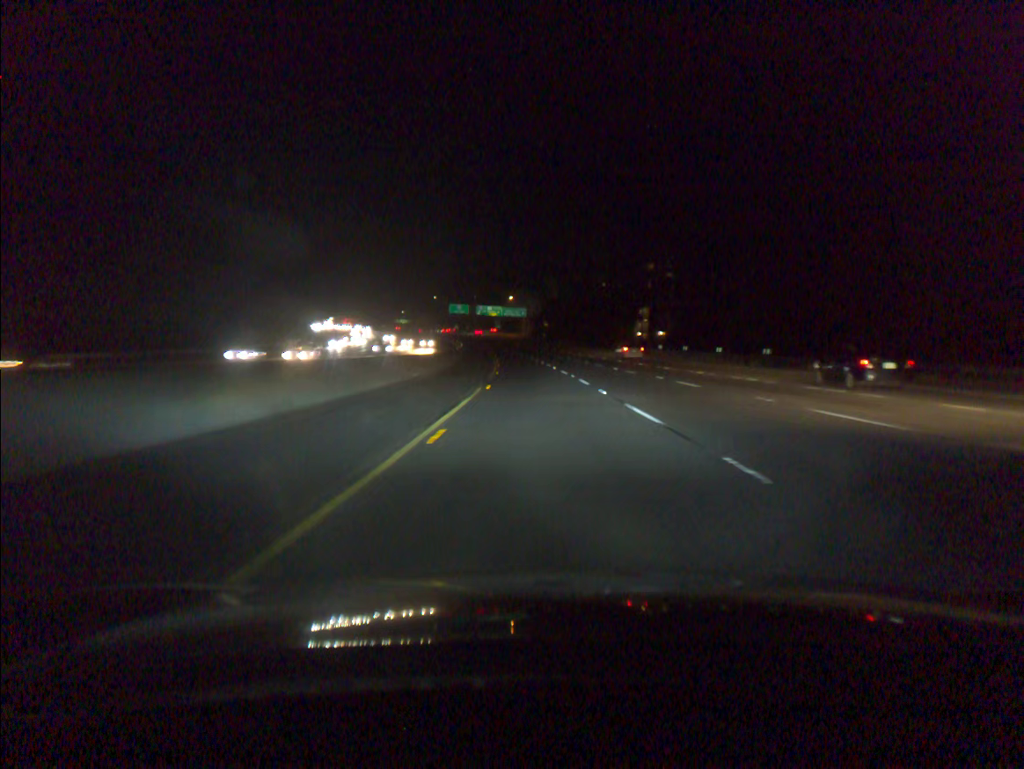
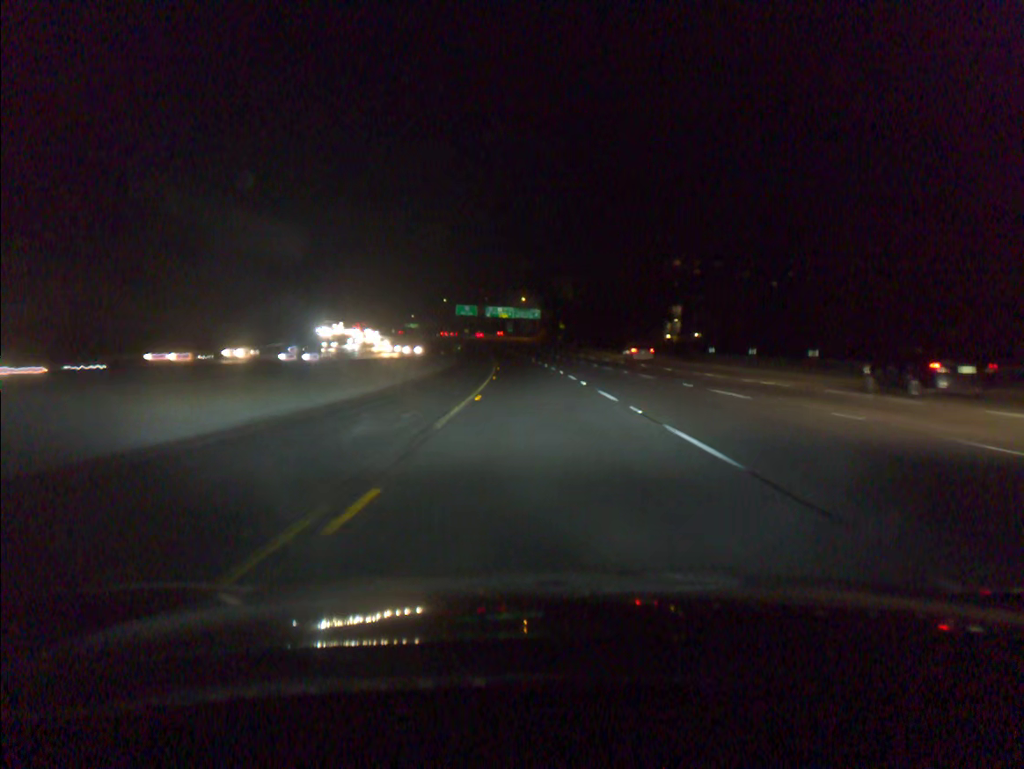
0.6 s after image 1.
(-0.2, +19.6) m; -1°
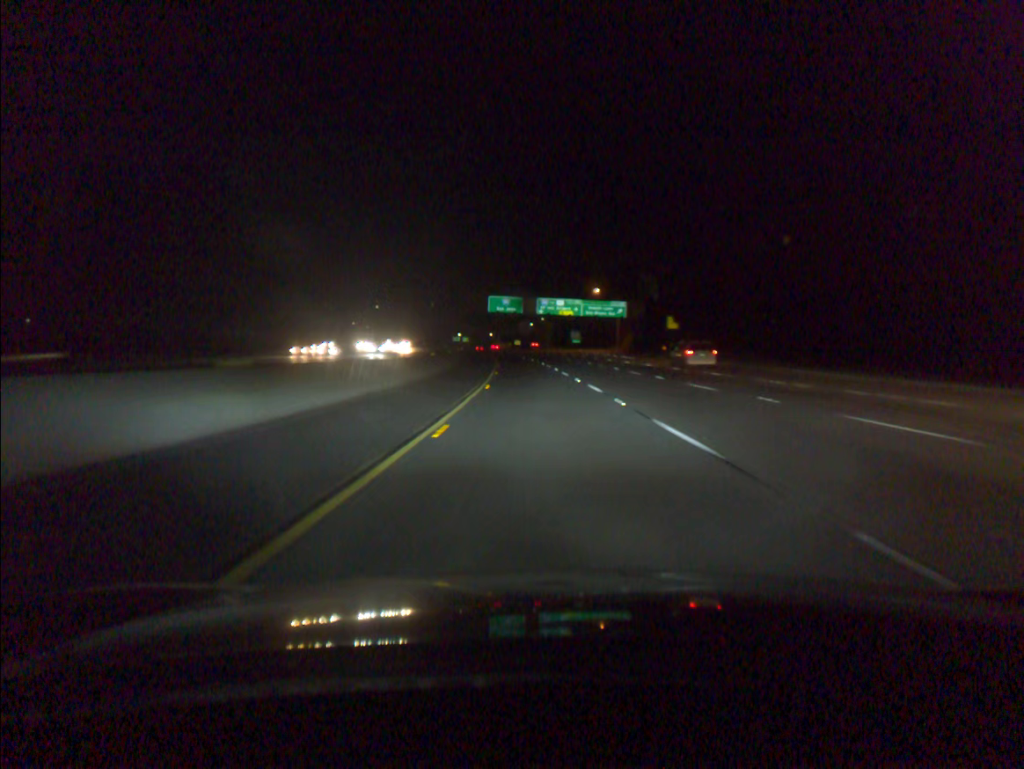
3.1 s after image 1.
(-3.3, +81.5) m; -5°
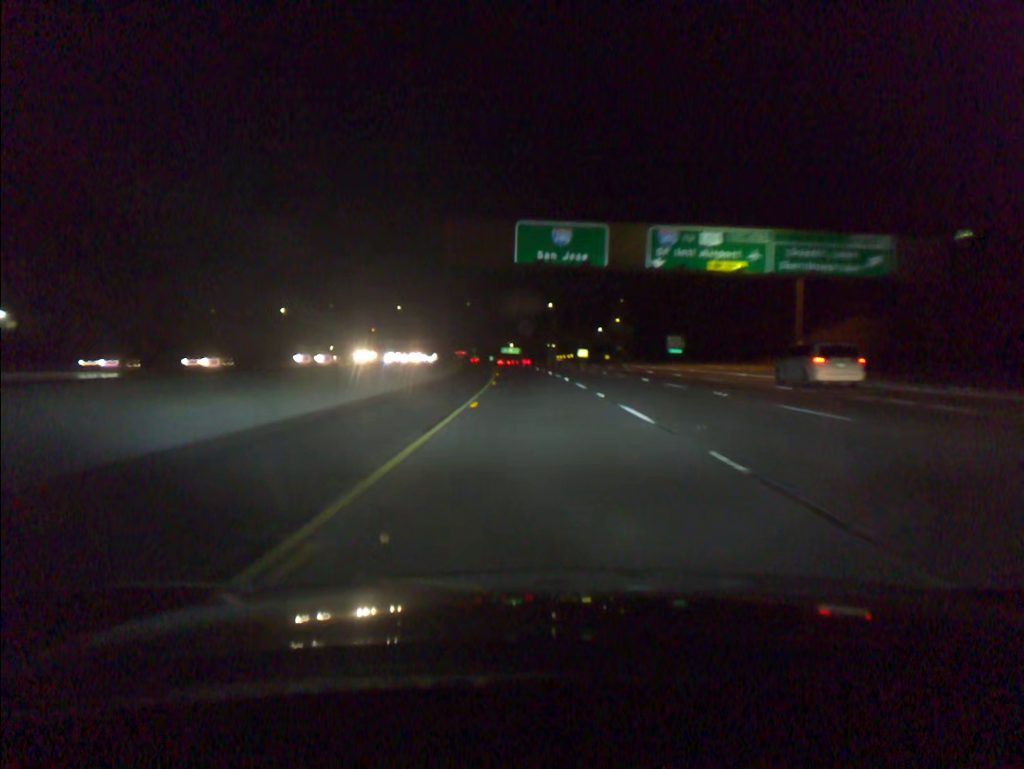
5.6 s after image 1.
(-3.3, +80.7) m; -5°
